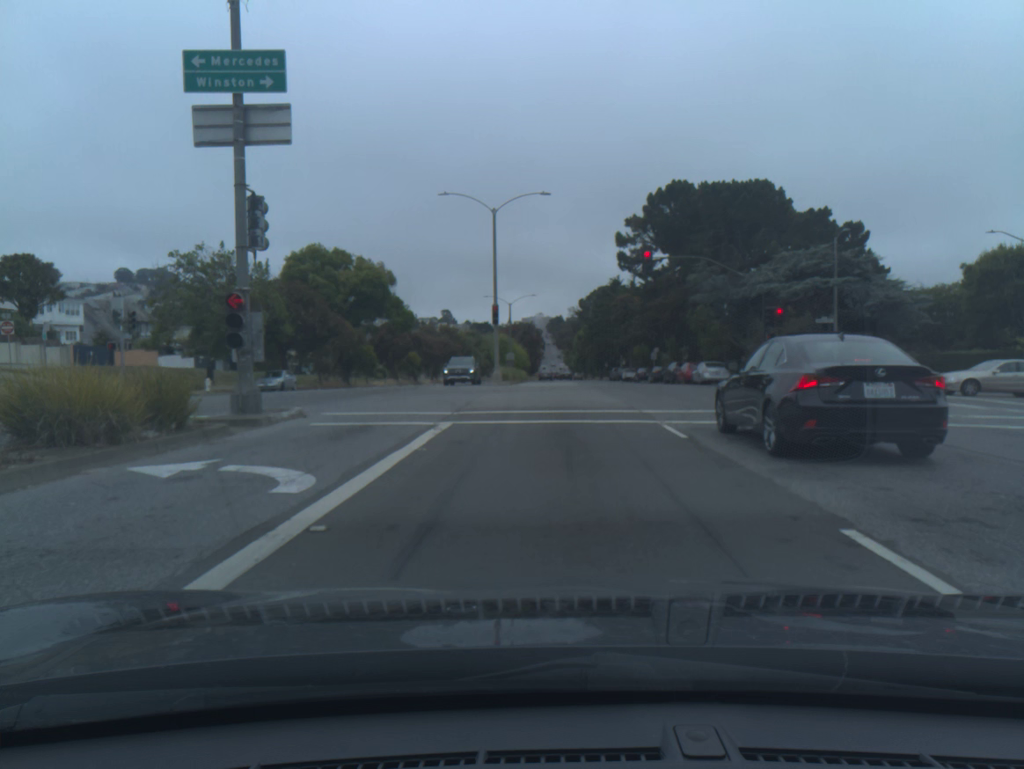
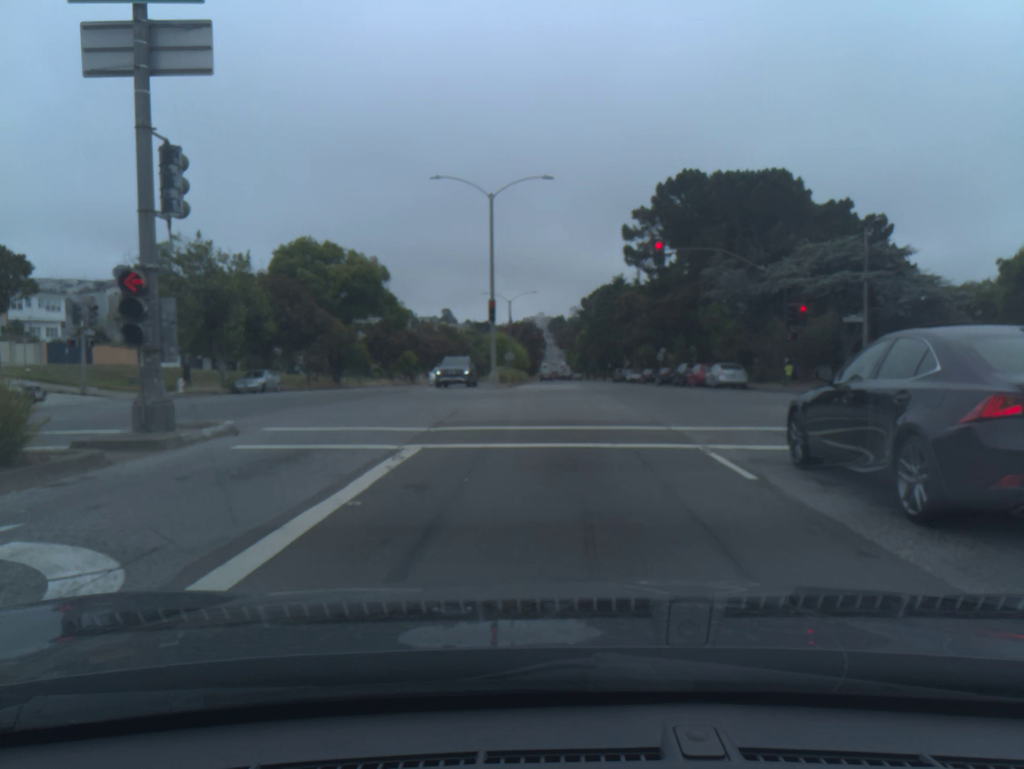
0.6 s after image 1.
(0.0, +3.6) m; 0°
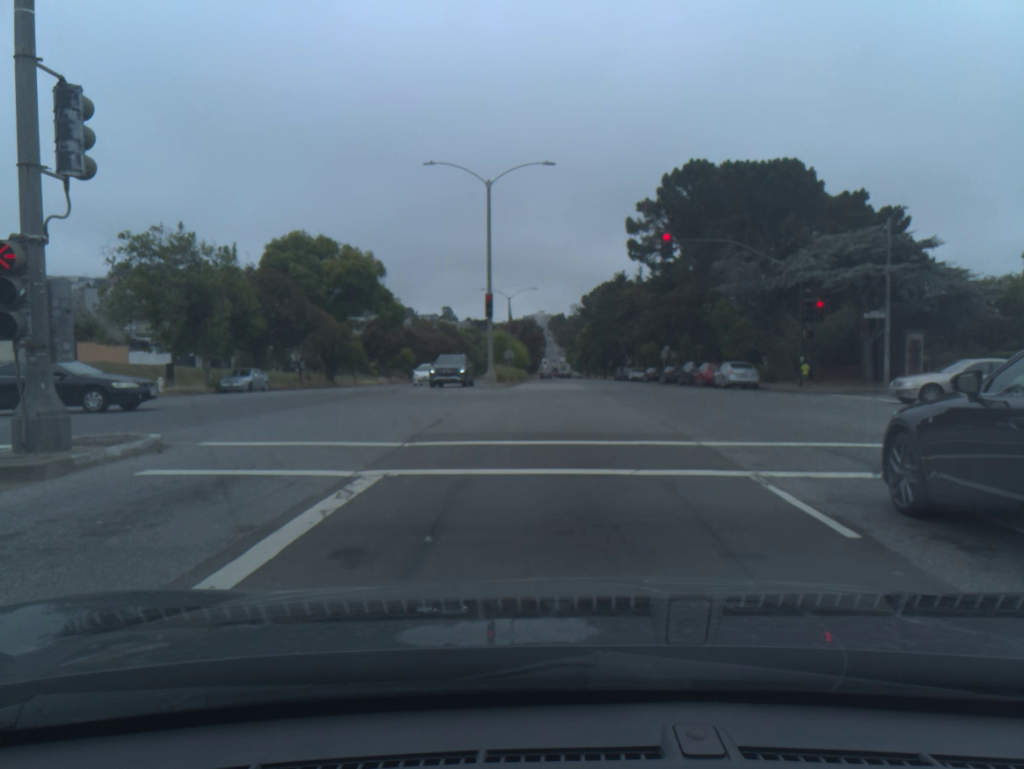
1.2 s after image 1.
(0.0, +2.6) m; 0°
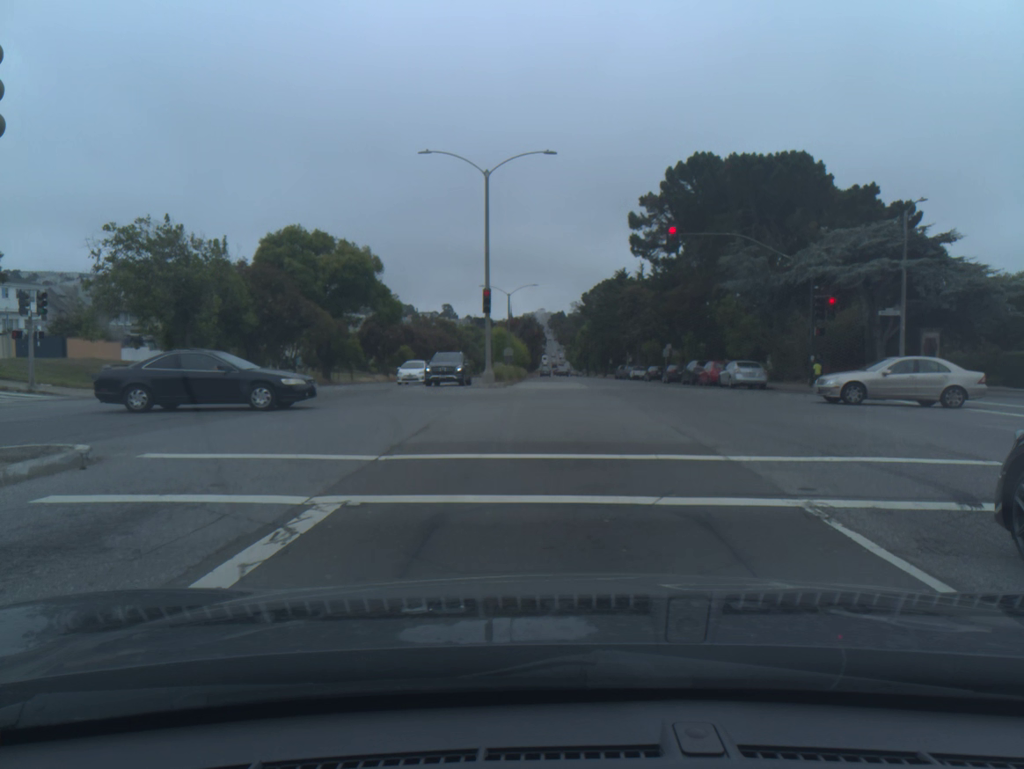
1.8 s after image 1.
(0.0, +1.7) m; 0°
